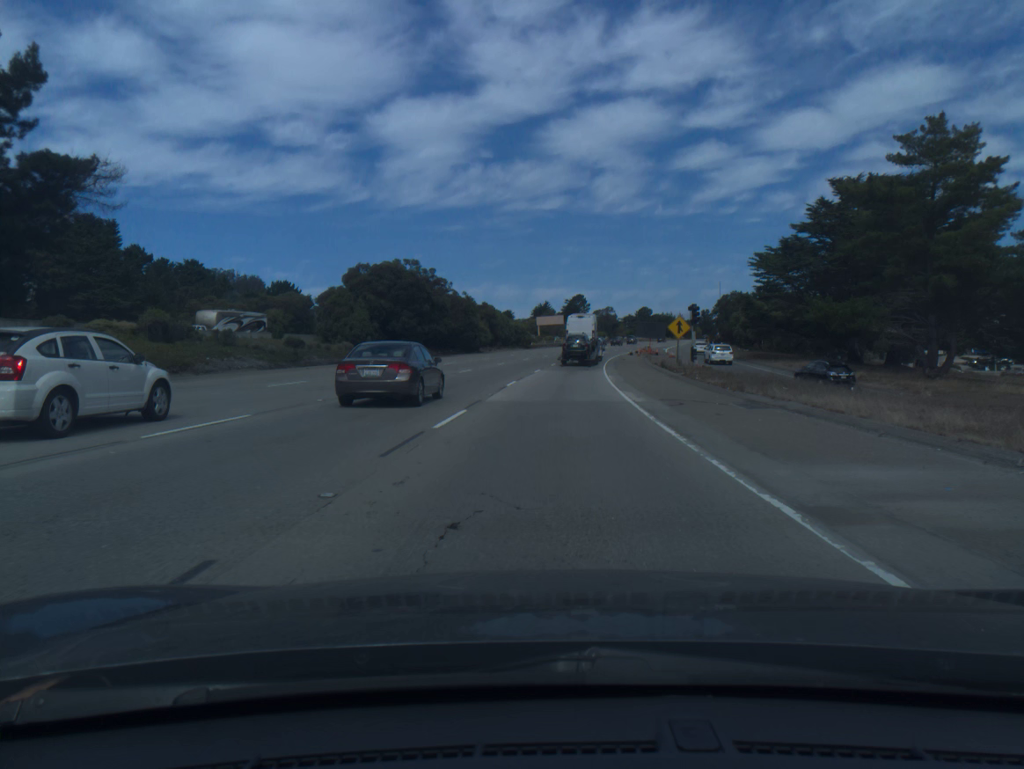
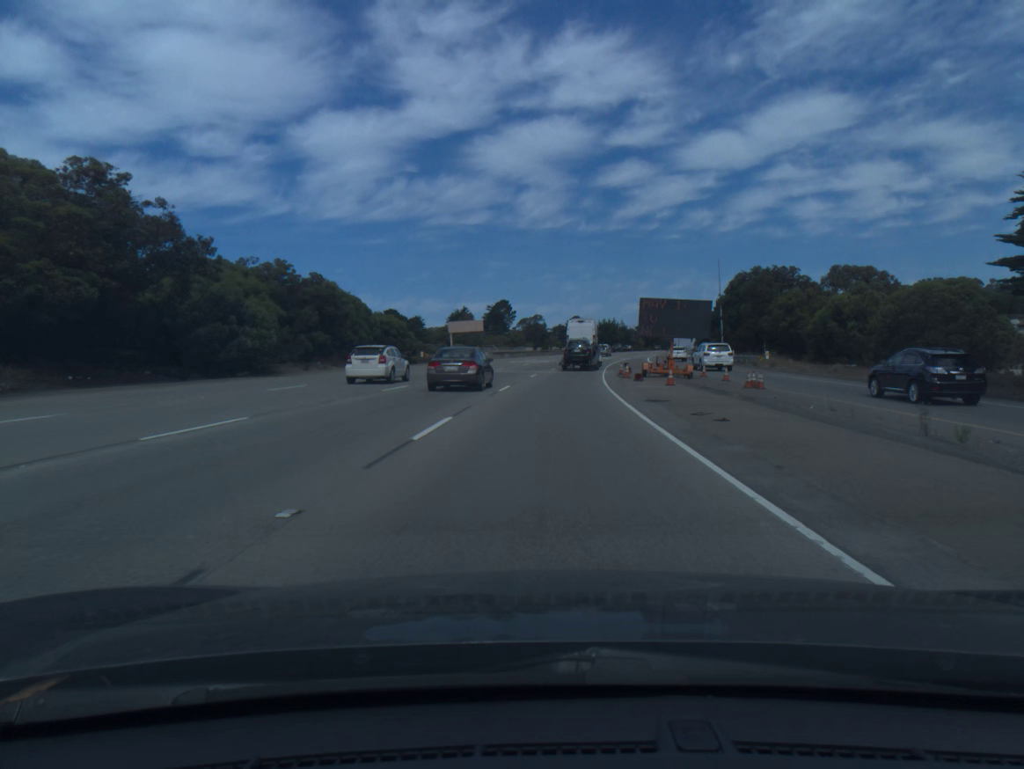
(+2.8, +57.6) m; +5°
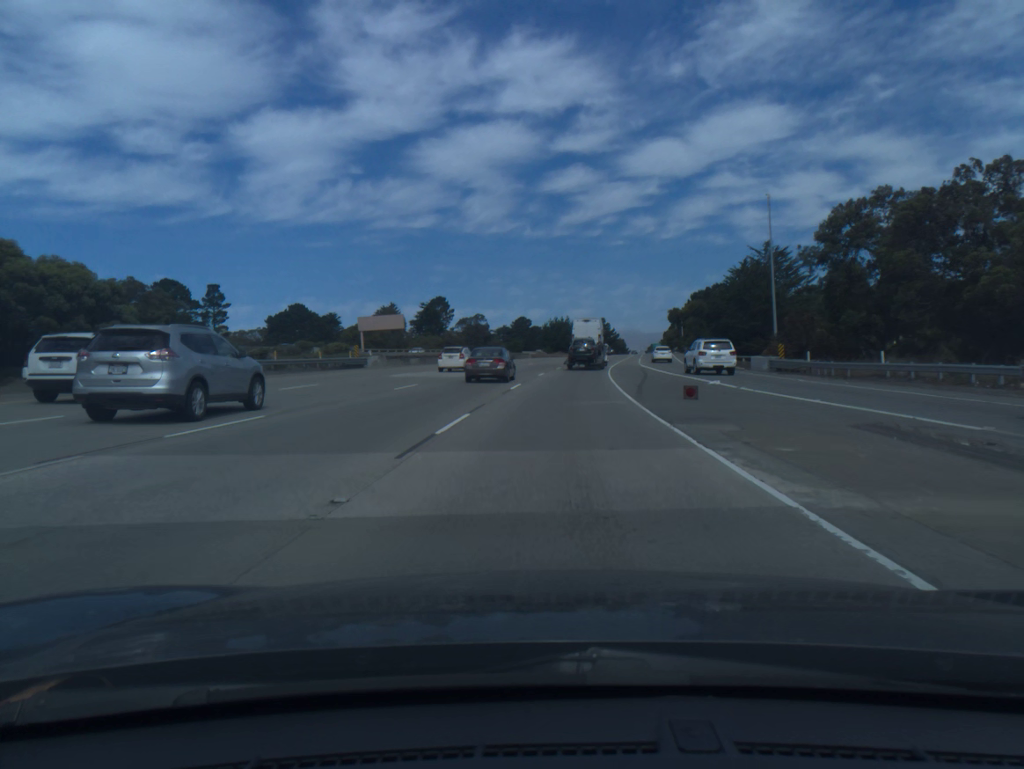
(+1.4, +42.9) m; +4°
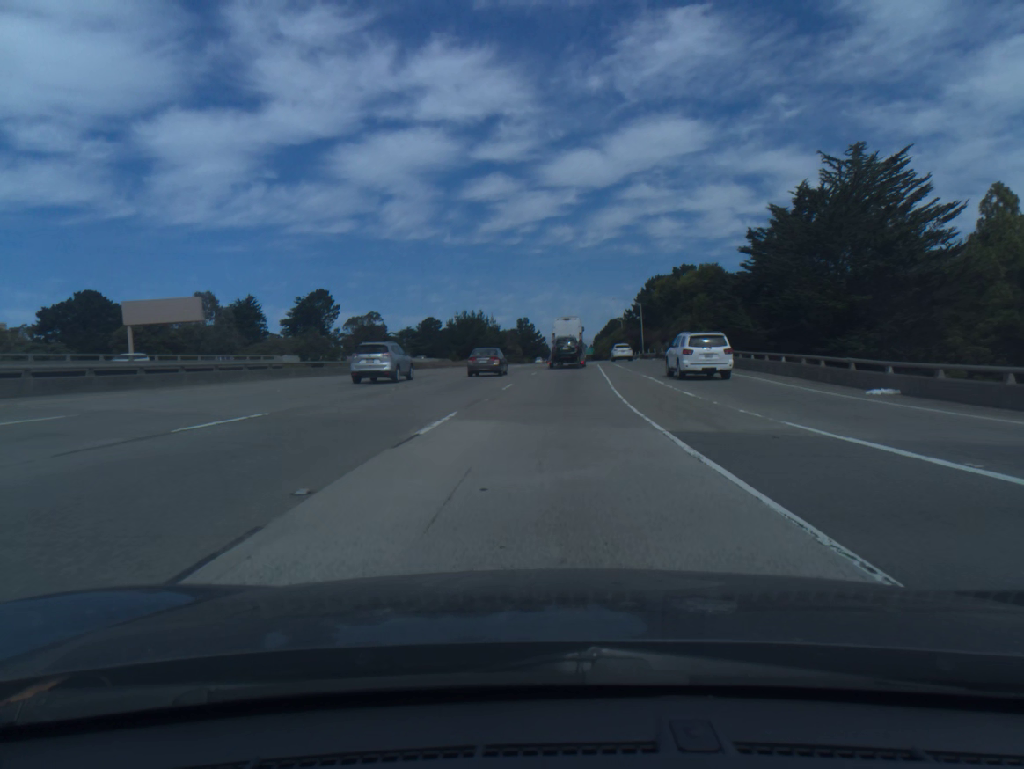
(+3.1, +56.8) m; +6°
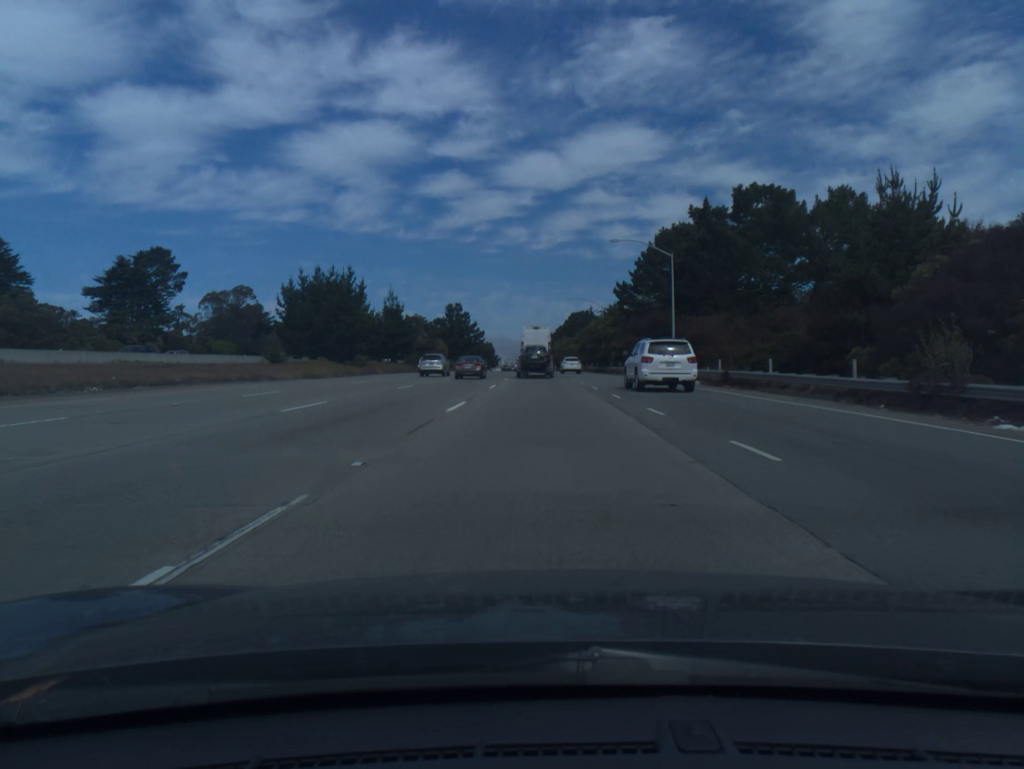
(+3.0, +70.5) m; +4°
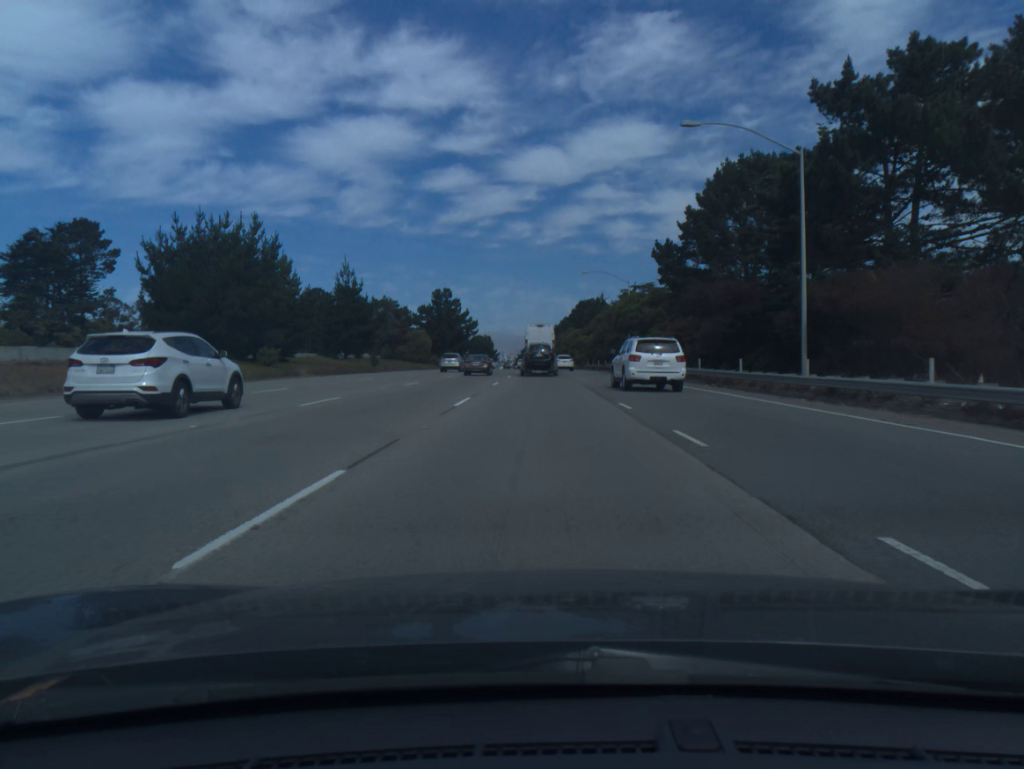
(0.0, +28.1) m; 0°
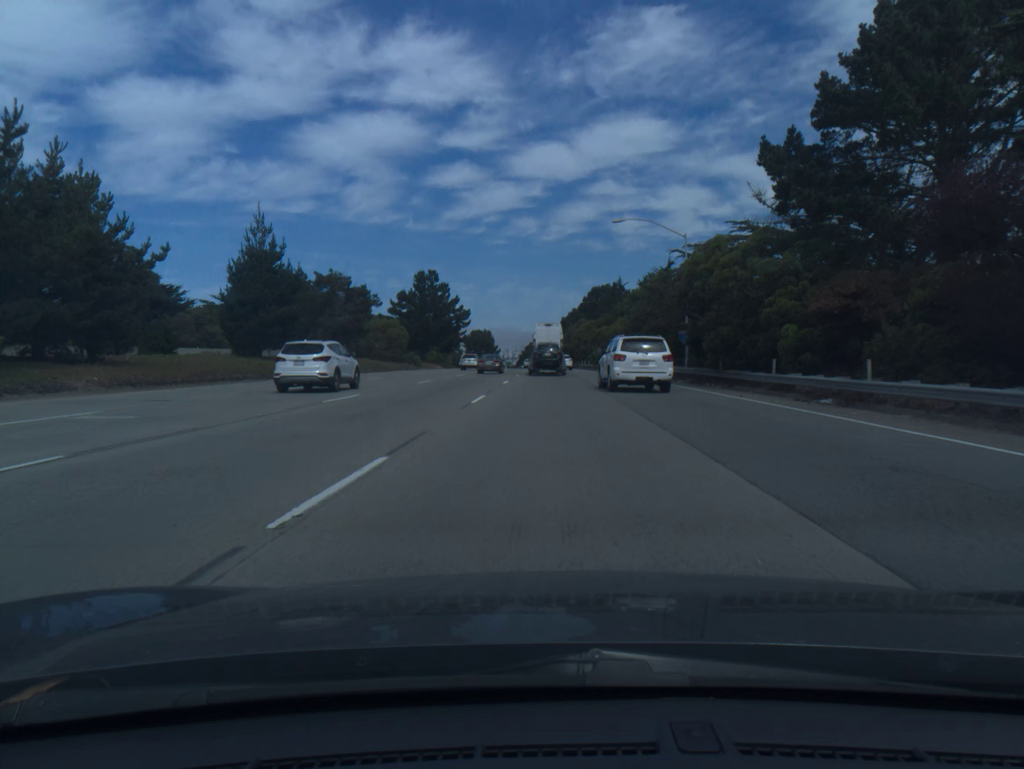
(-0.1, +27.9) m; 0°
